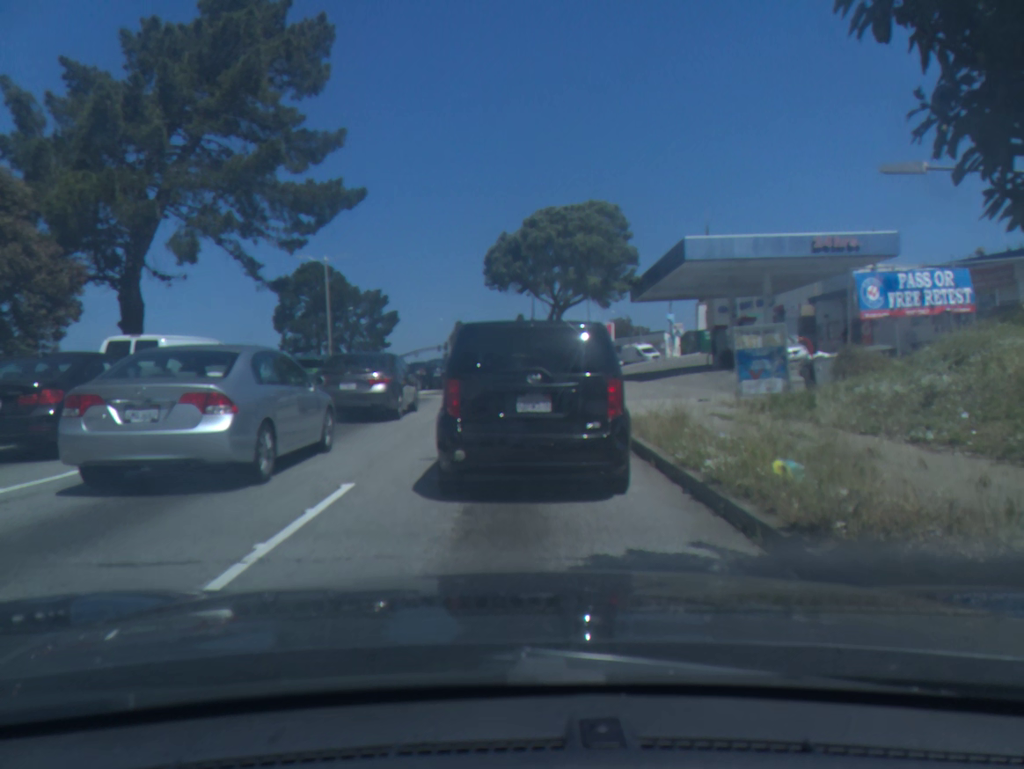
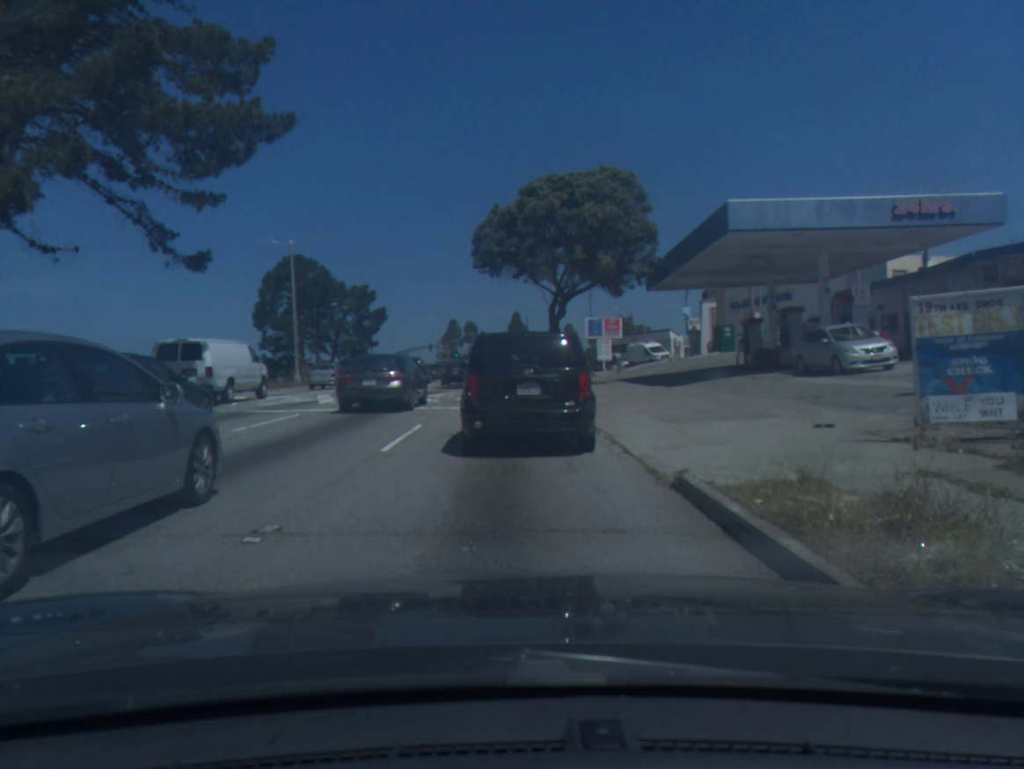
(0.0, +7.3) m; 0°
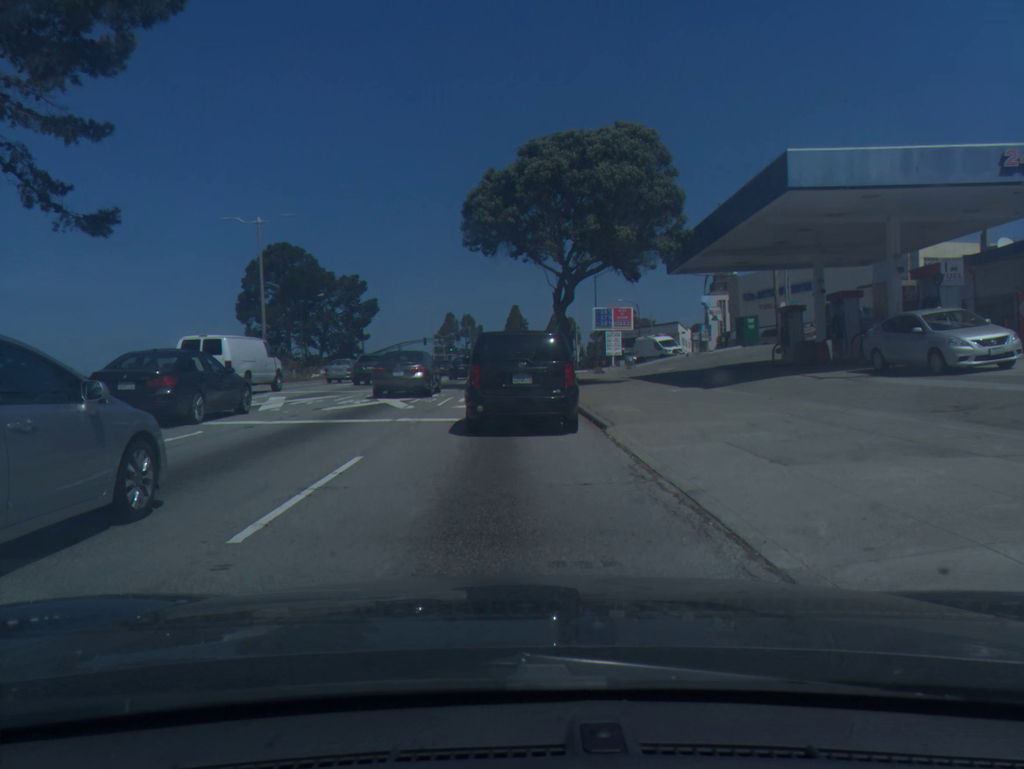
(0.0, +5.5) m; 0°
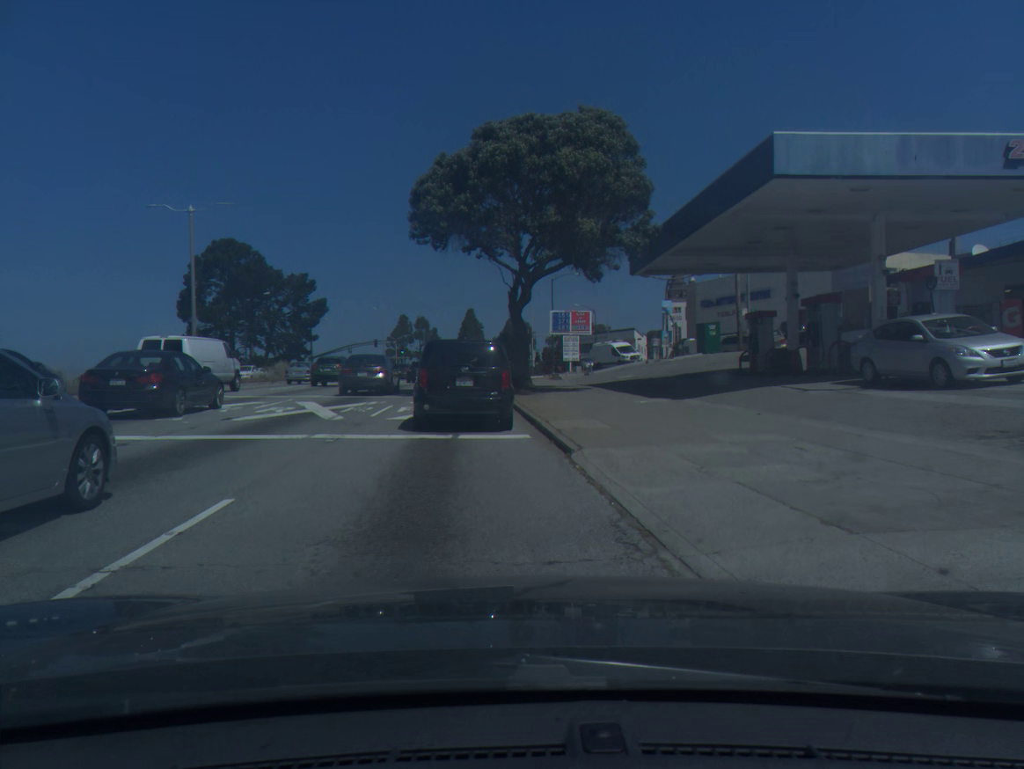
(+0.1, +2.6) m; +7°
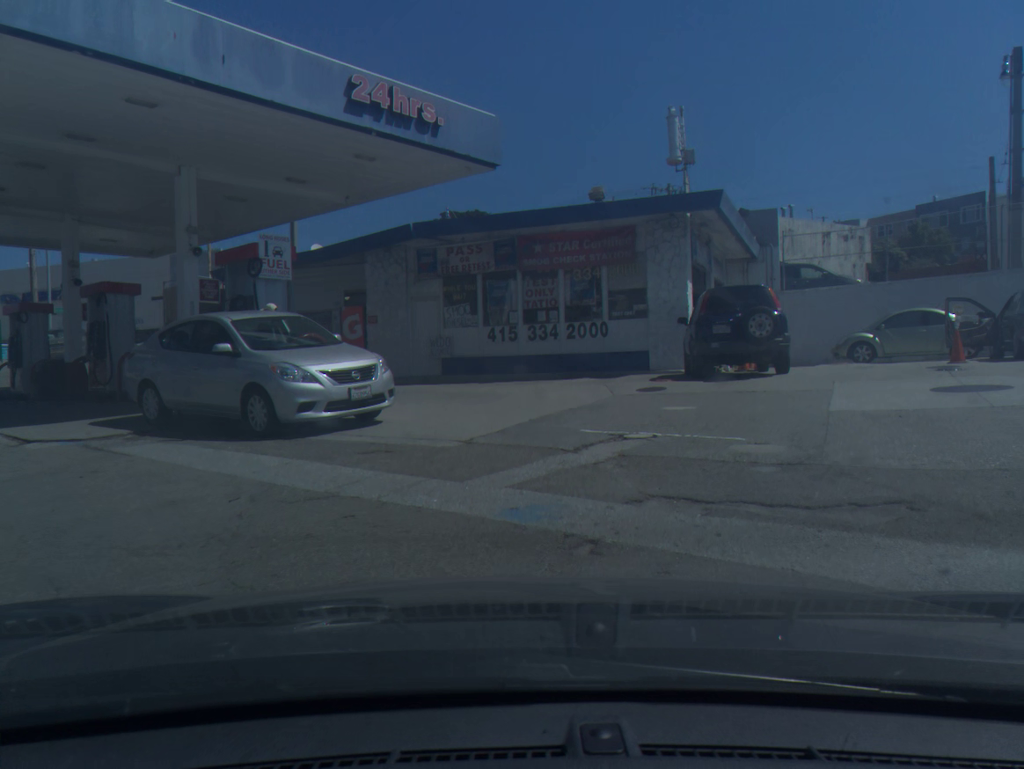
(+3.5, +7.3) m; +51°
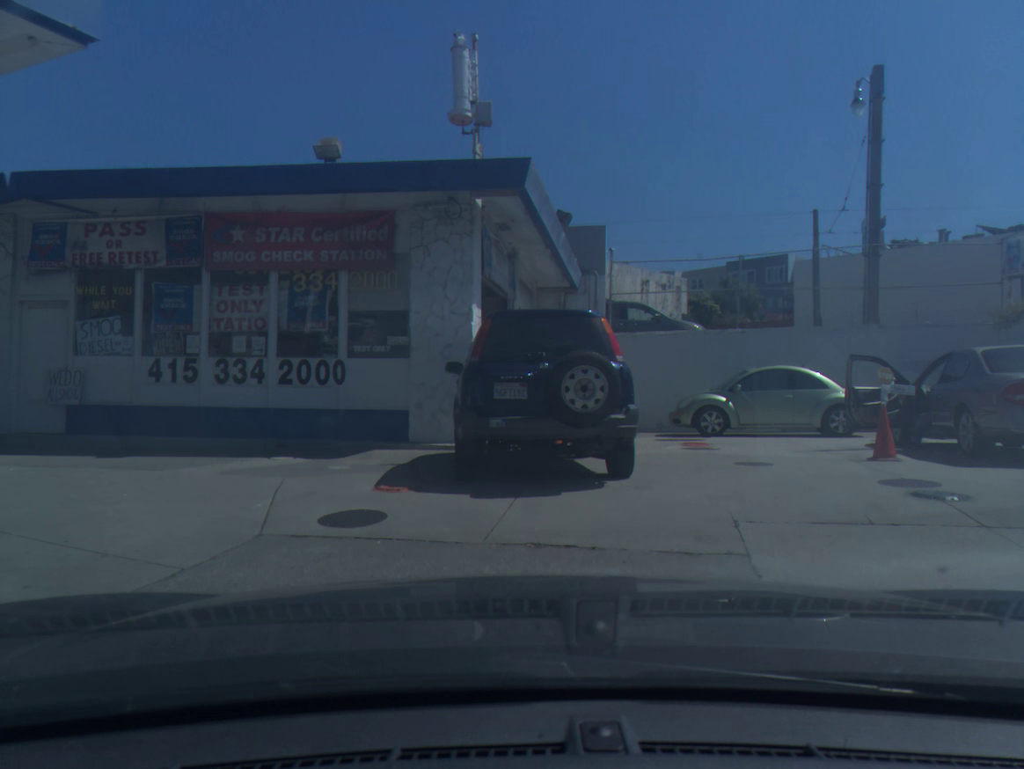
(+0.7, +7.3) m; -6°
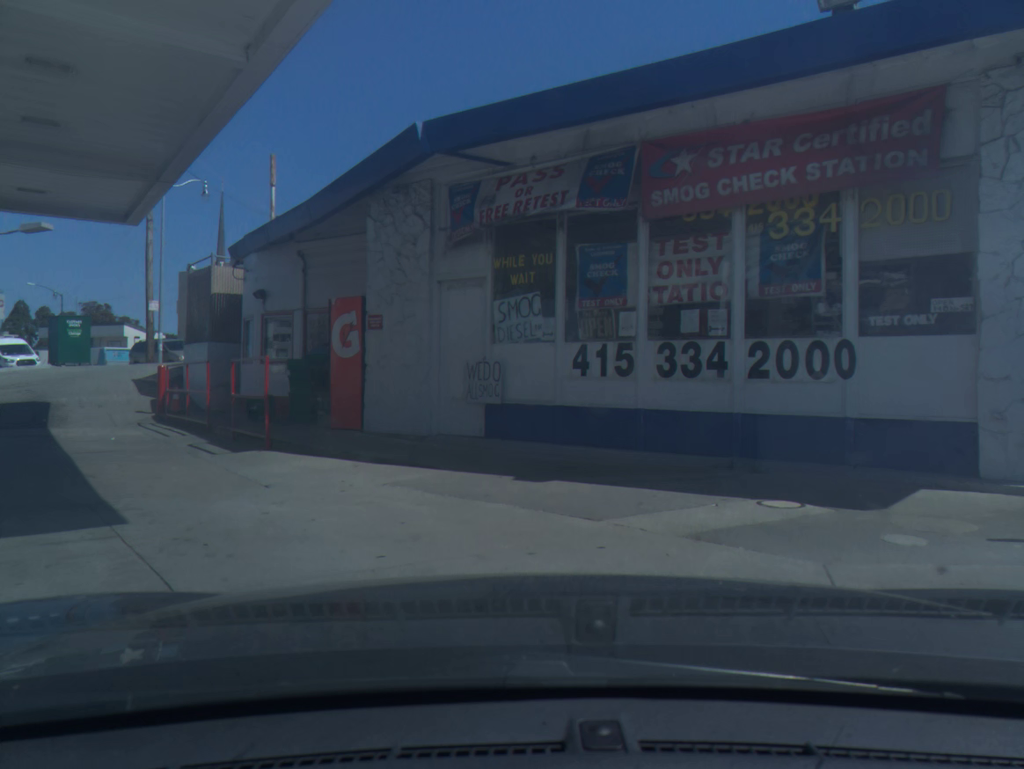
(-1.2, +4.1) m; -29°
